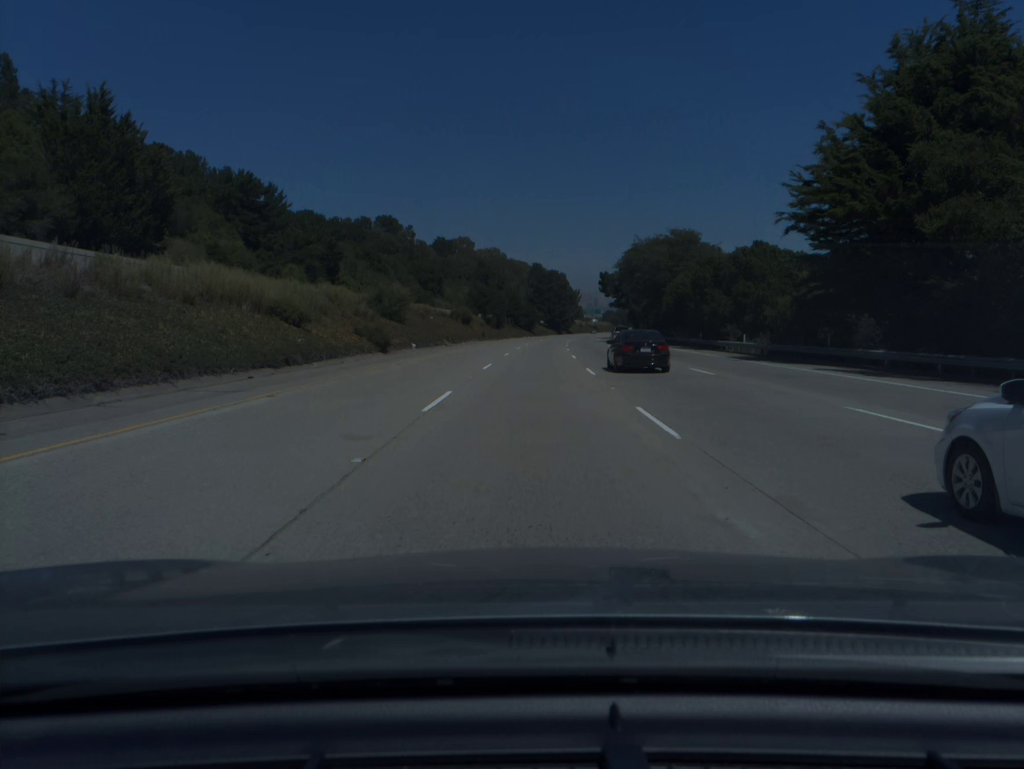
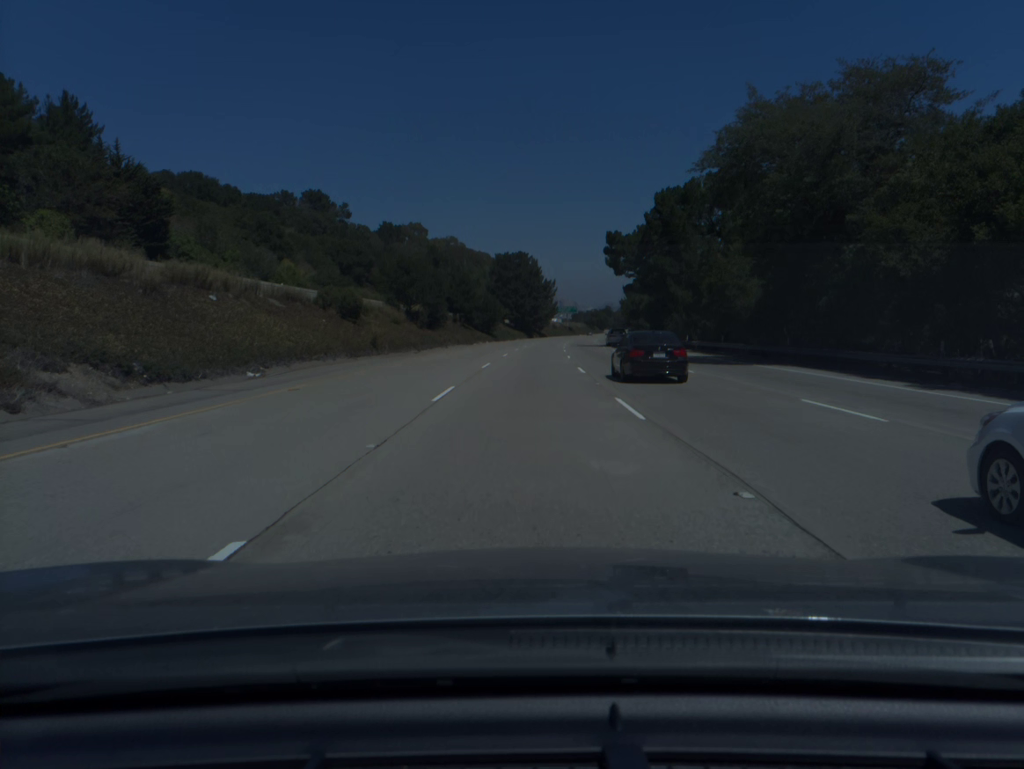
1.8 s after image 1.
(+1.2, +56.4) m; +2°
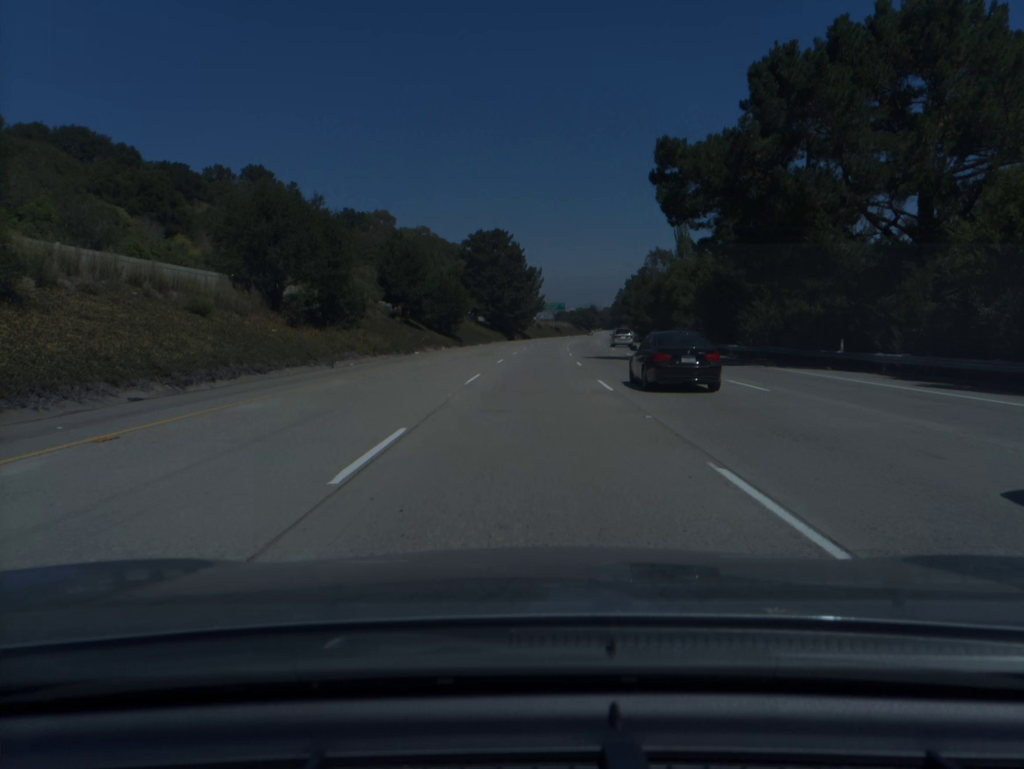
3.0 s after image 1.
(+0.4, +37.5) m; +1°
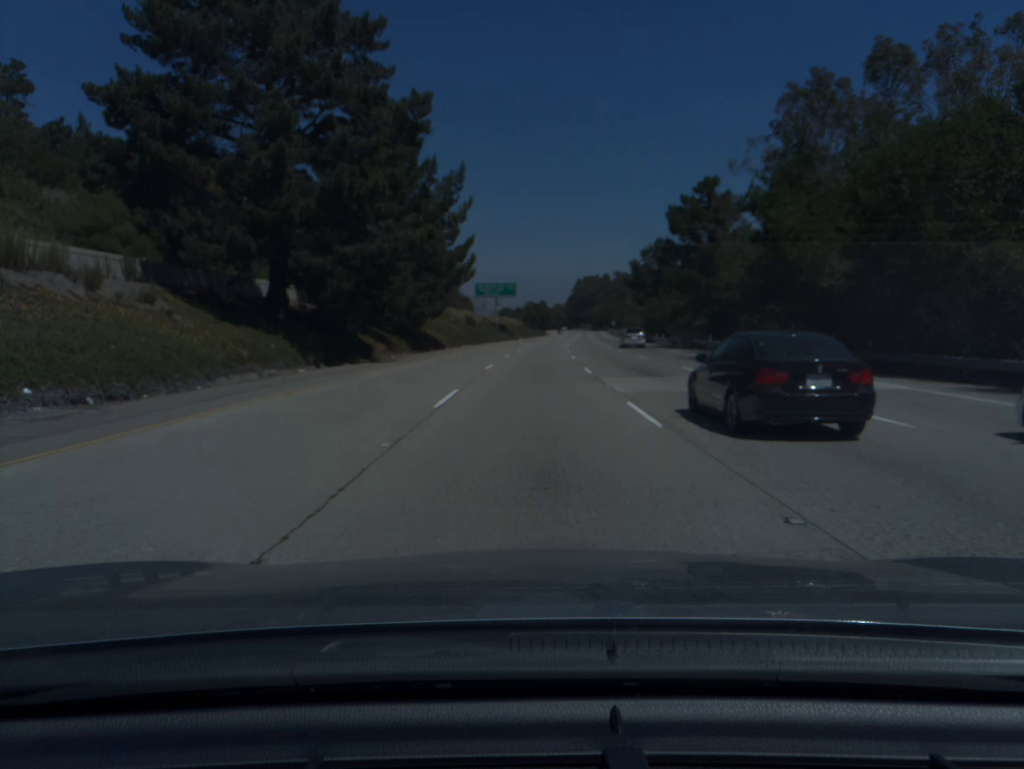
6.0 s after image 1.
(+3.5, +94.4) m; +4°
